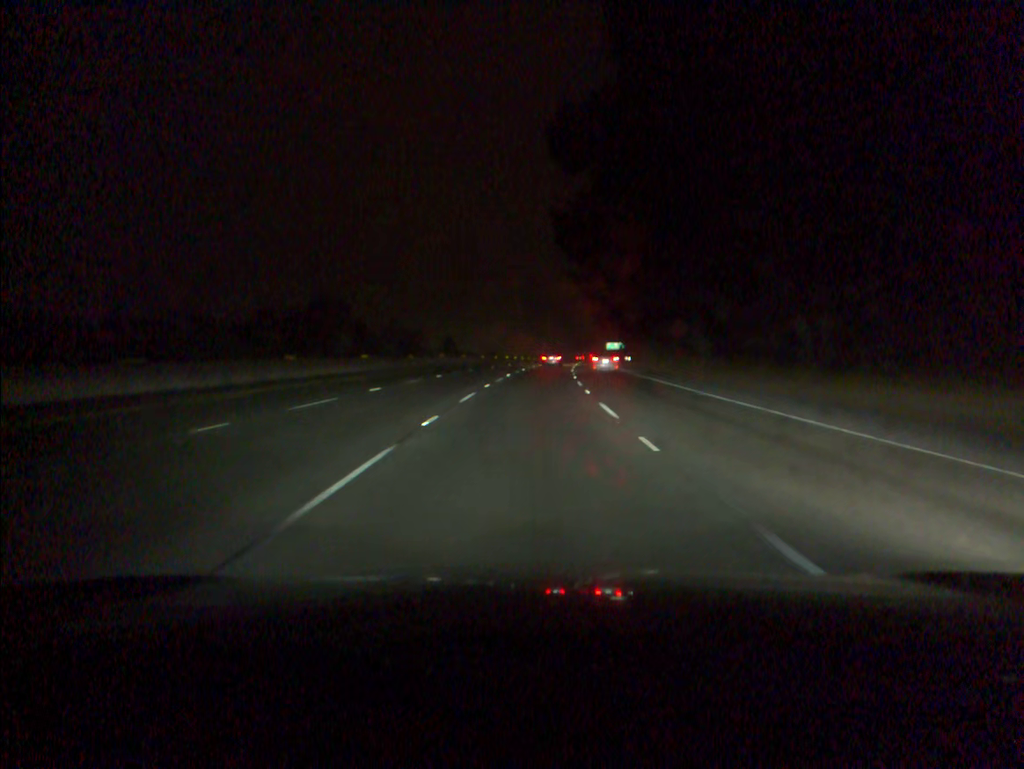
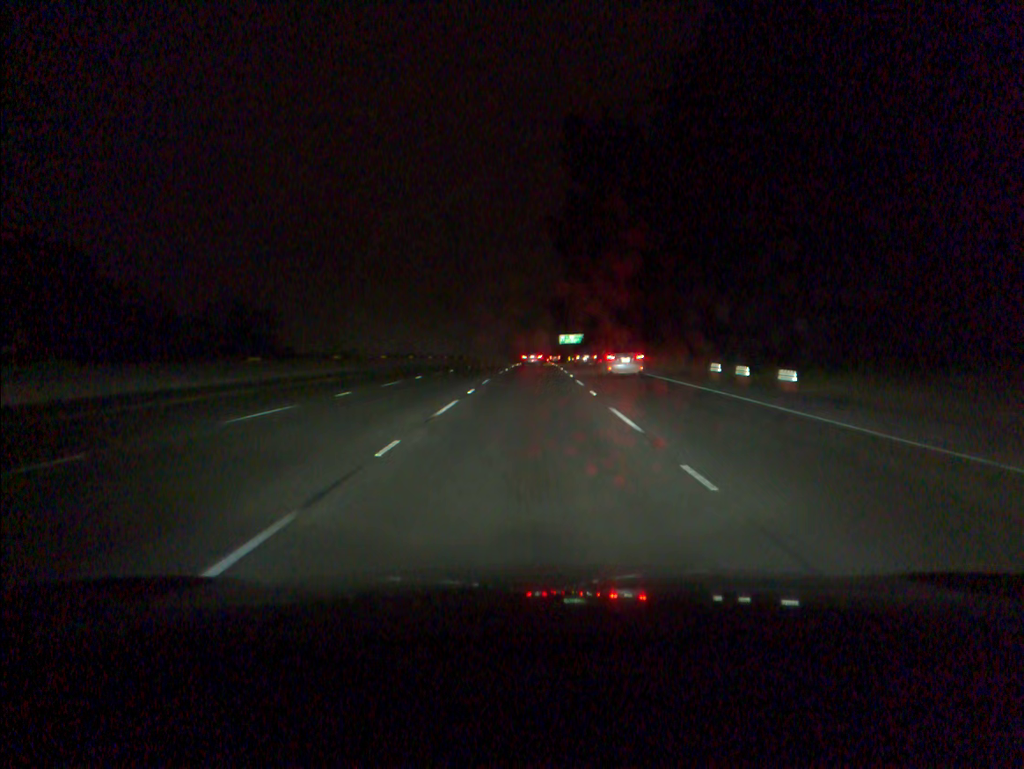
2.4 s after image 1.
(+3.3, +76.4) m; +5°
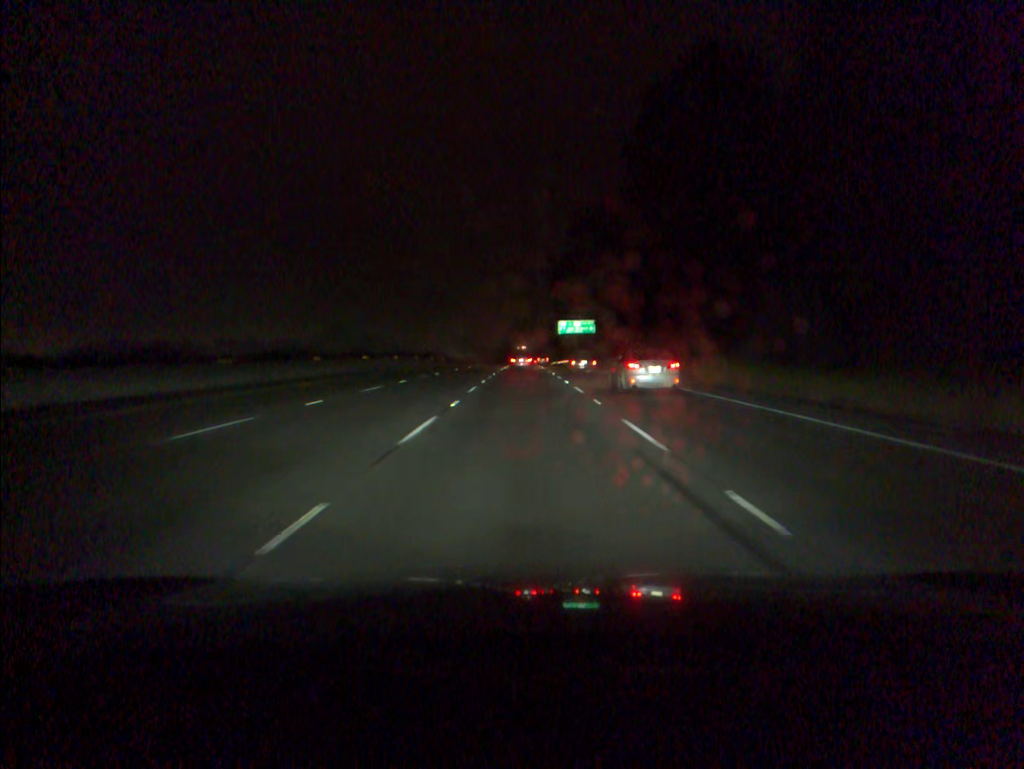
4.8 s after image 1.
(+1.1, +75.5) m; +1°
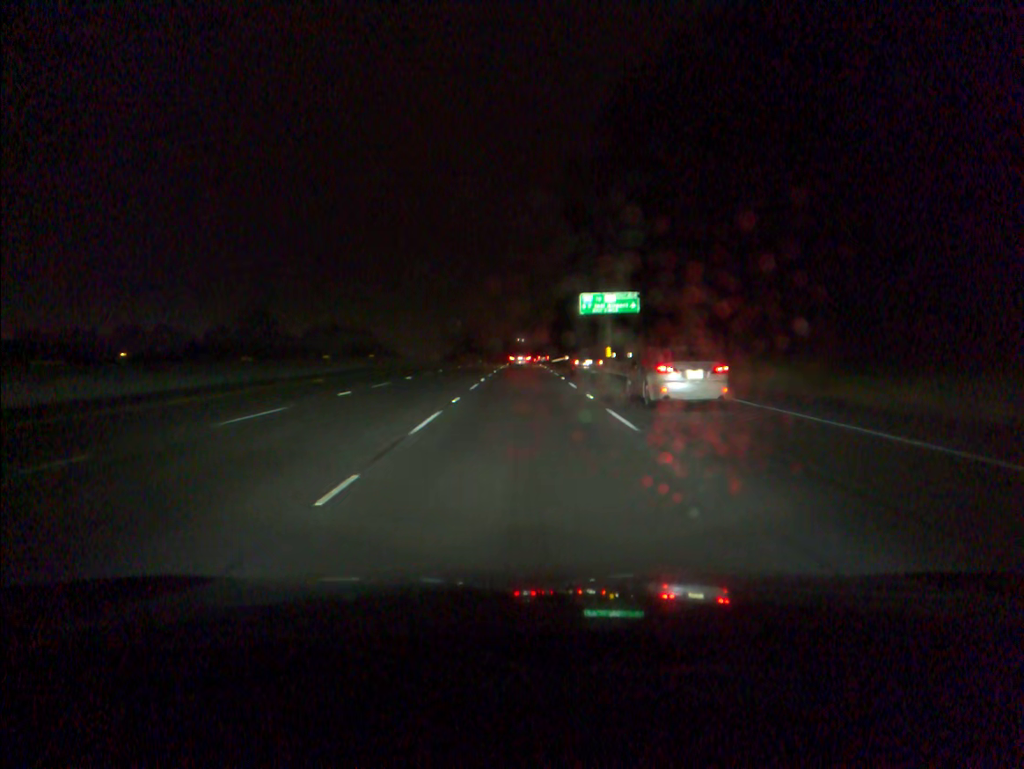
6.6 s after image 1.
(+0.1, +56.0) m; 0°
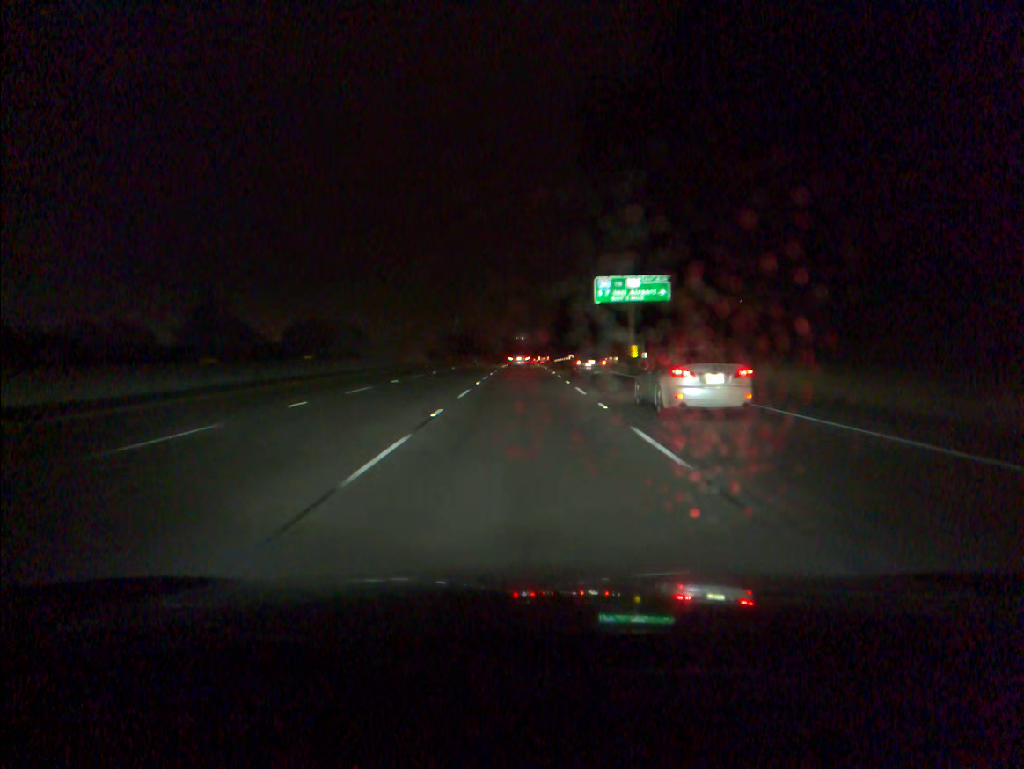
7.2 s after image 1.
(0.0, +18.6) m; 0°
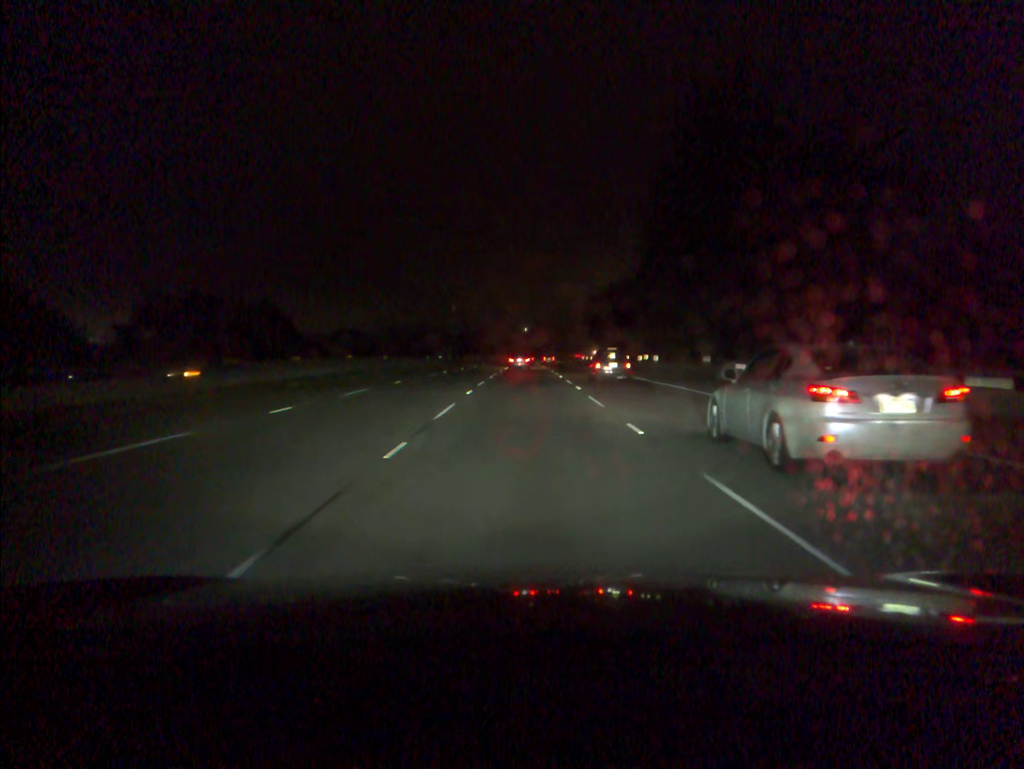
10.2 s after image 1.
(-0.3, +93.0) m; 0°
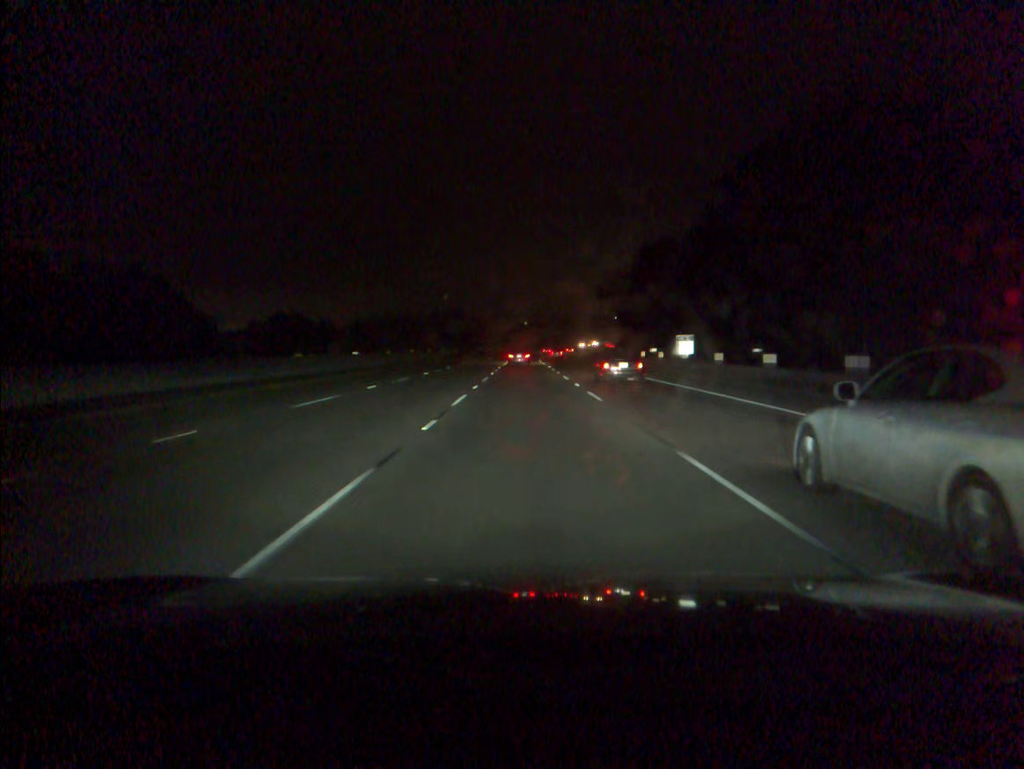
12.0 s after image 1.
(+0.1, +55.8) m; 0°
